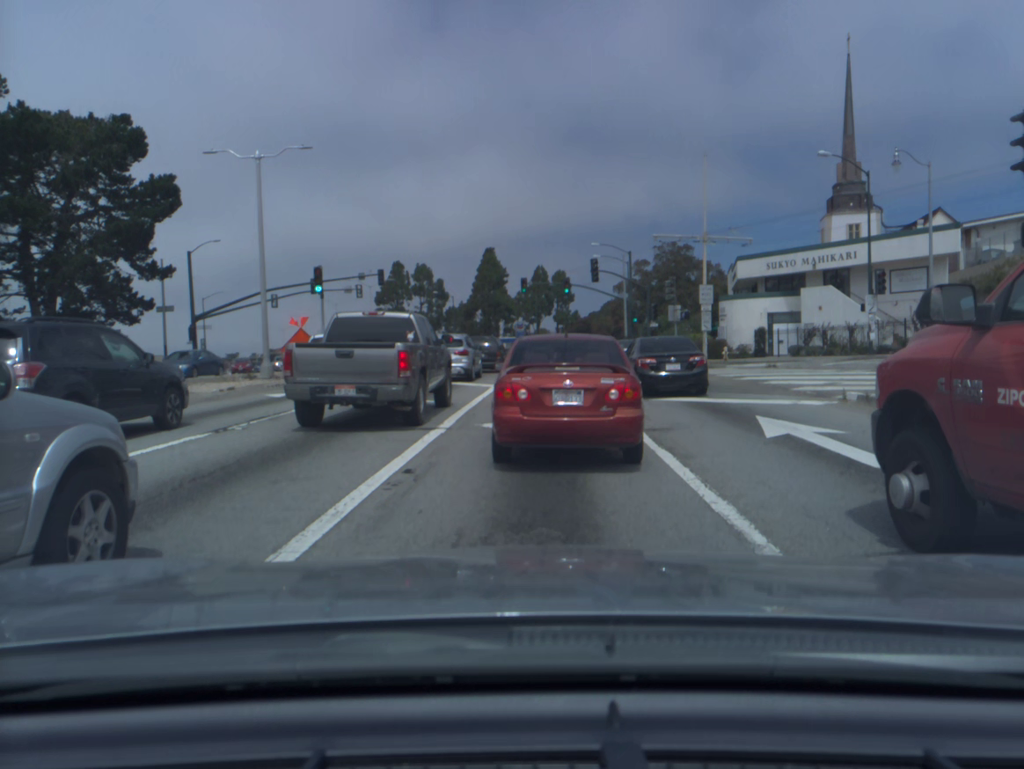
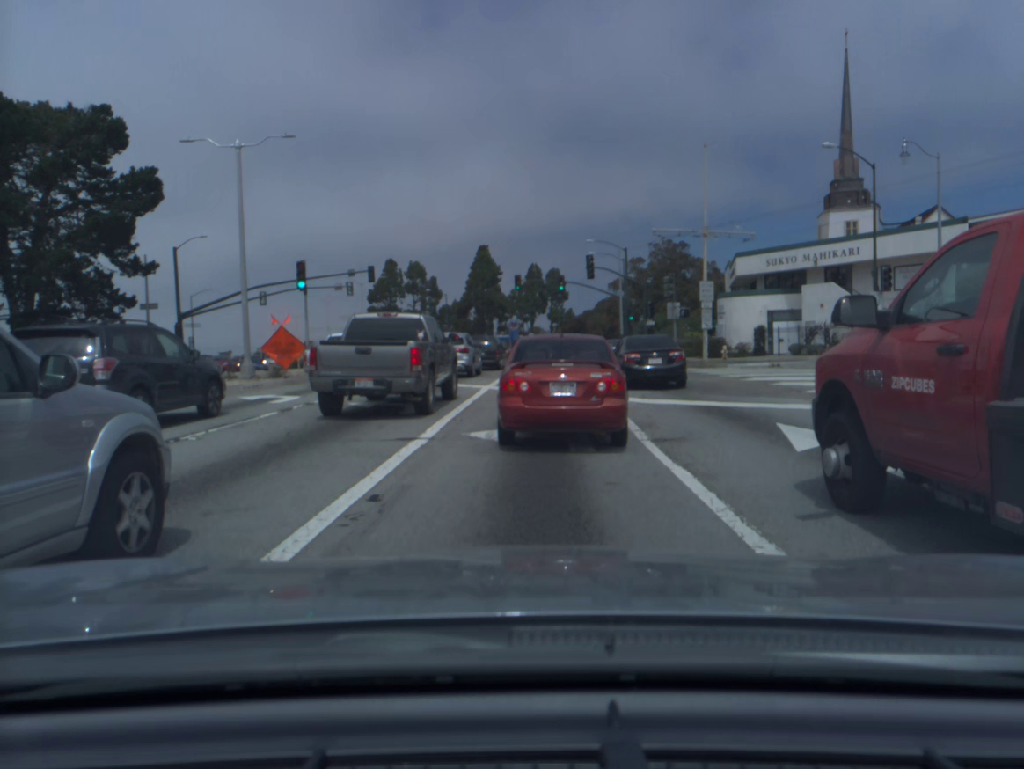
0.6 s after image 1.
(0.0, +1.4) m; +1°
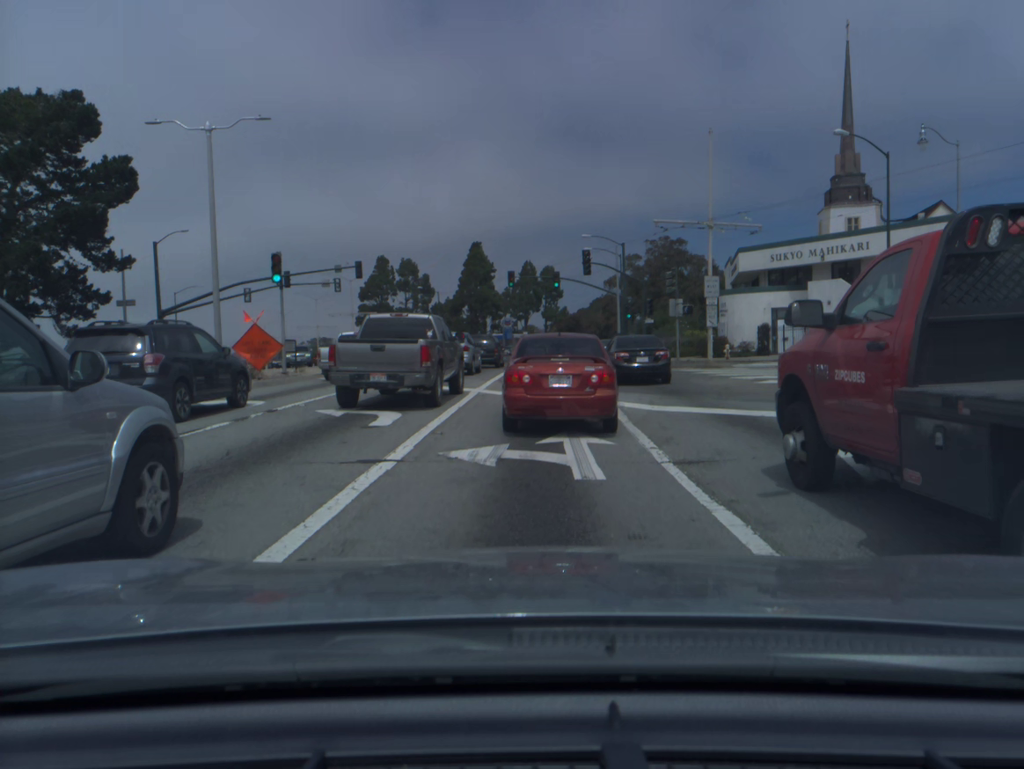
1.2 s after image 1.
(0.0, +2.0) m; 0°
